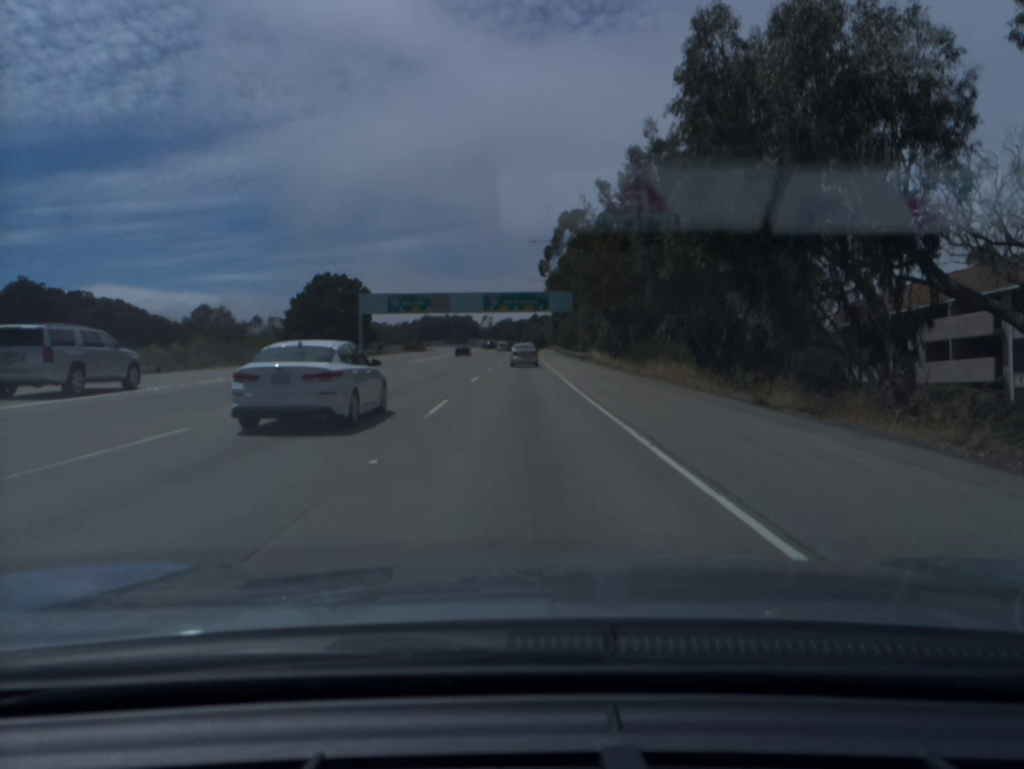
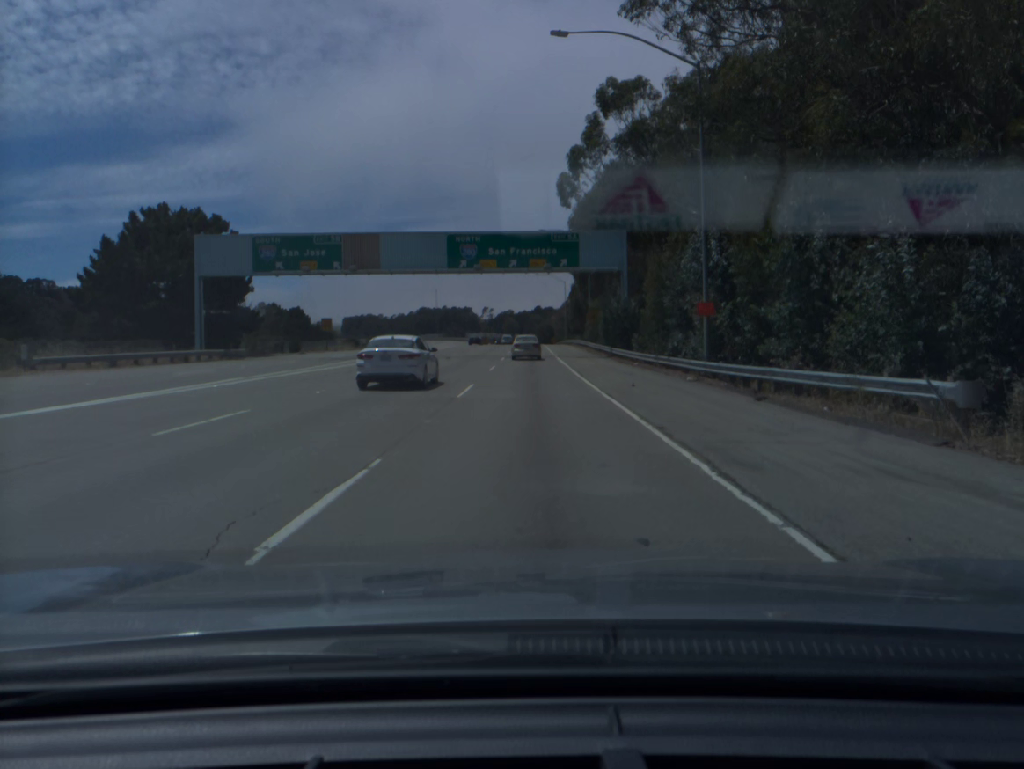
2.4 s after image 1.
(0.0, +54.0) m; 0°
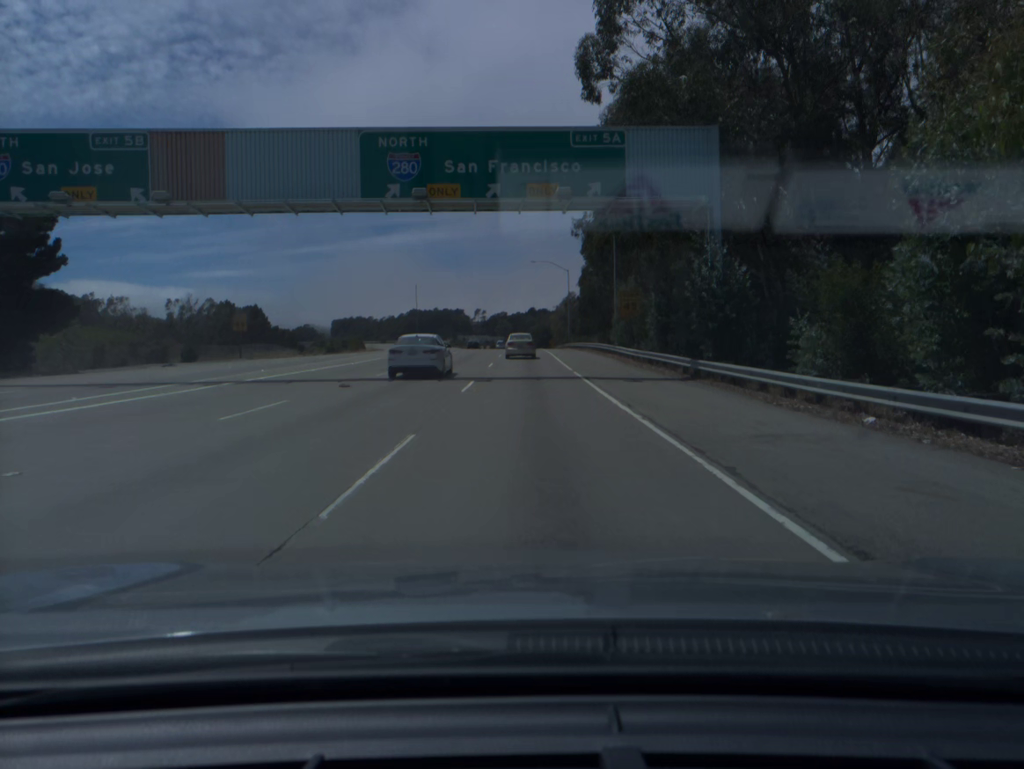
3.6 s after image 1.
(+0.1, +26.8) m; +1°
